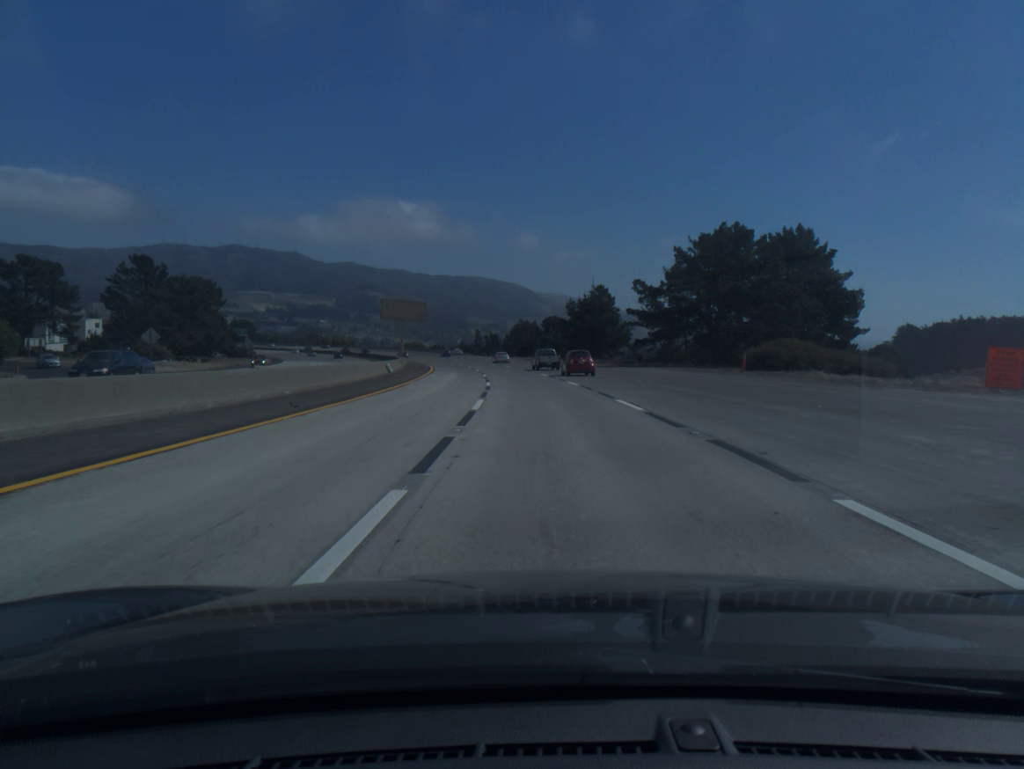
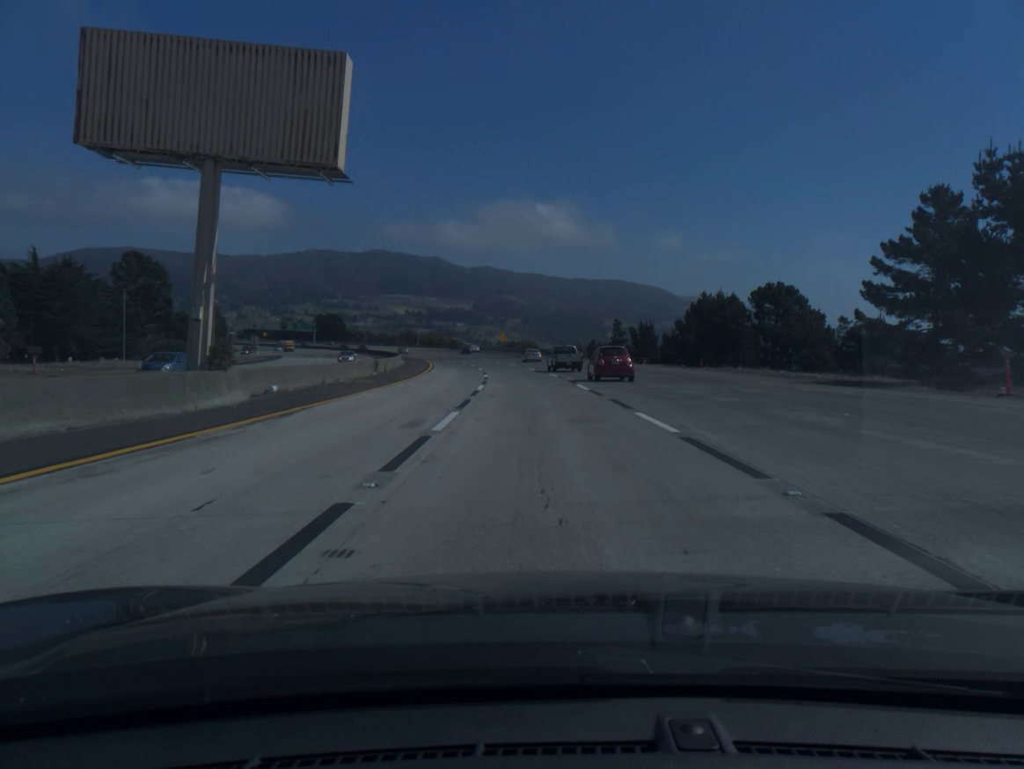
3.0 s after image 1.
(-7.4, +91.3) m; -10°
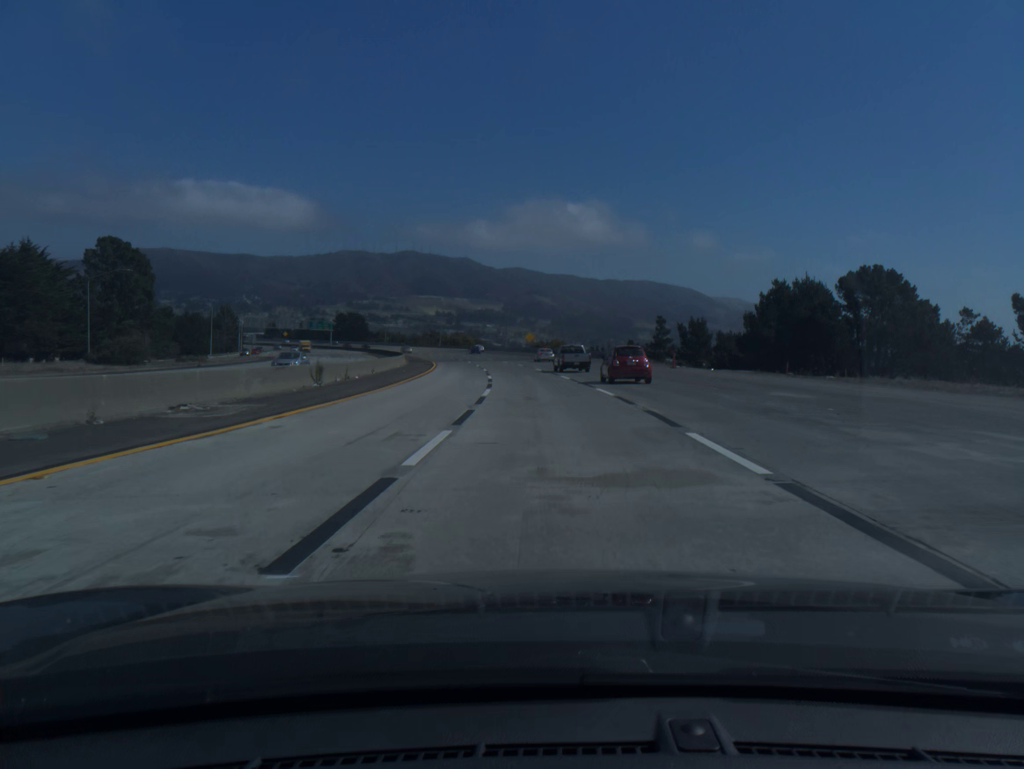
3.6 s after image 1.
(-0.3, +18.4) m; -2°
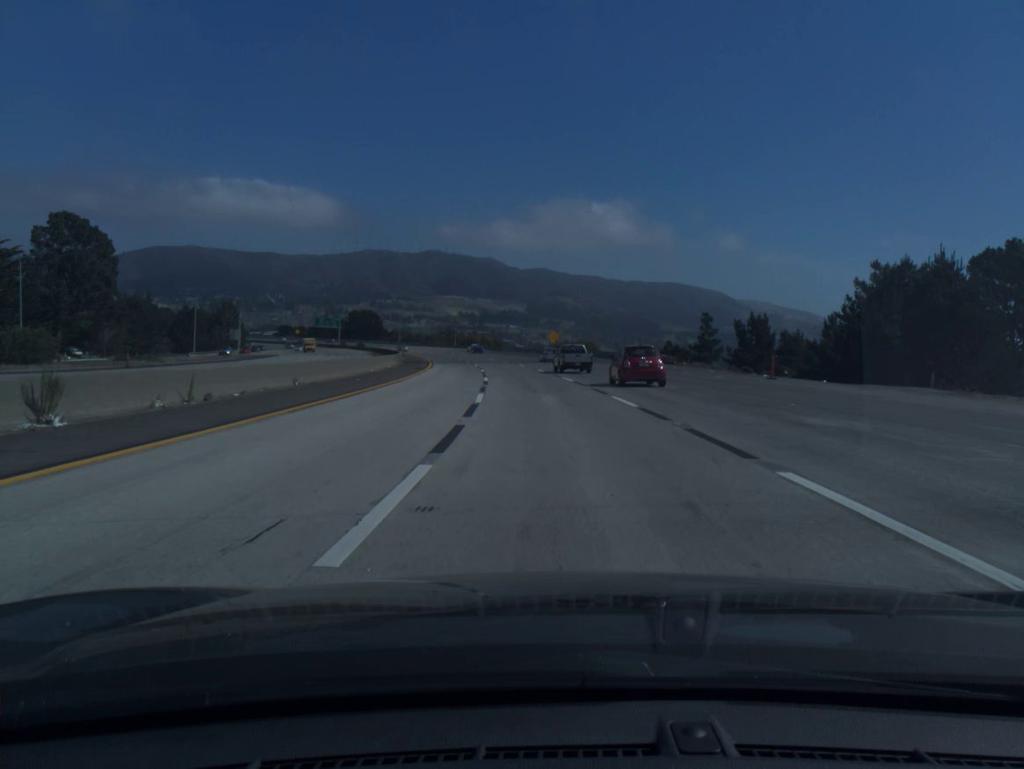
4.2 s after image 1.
(-0.3, +18.3) m; -2°
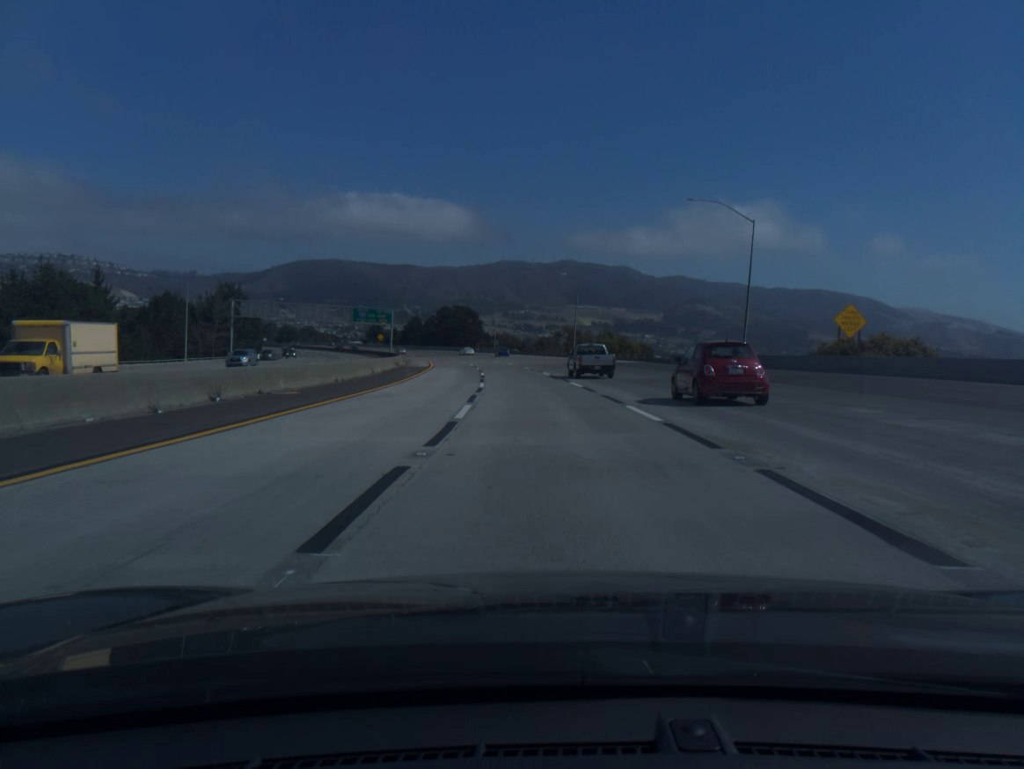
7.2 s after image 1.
(-7.6, +90.5) m; -10°
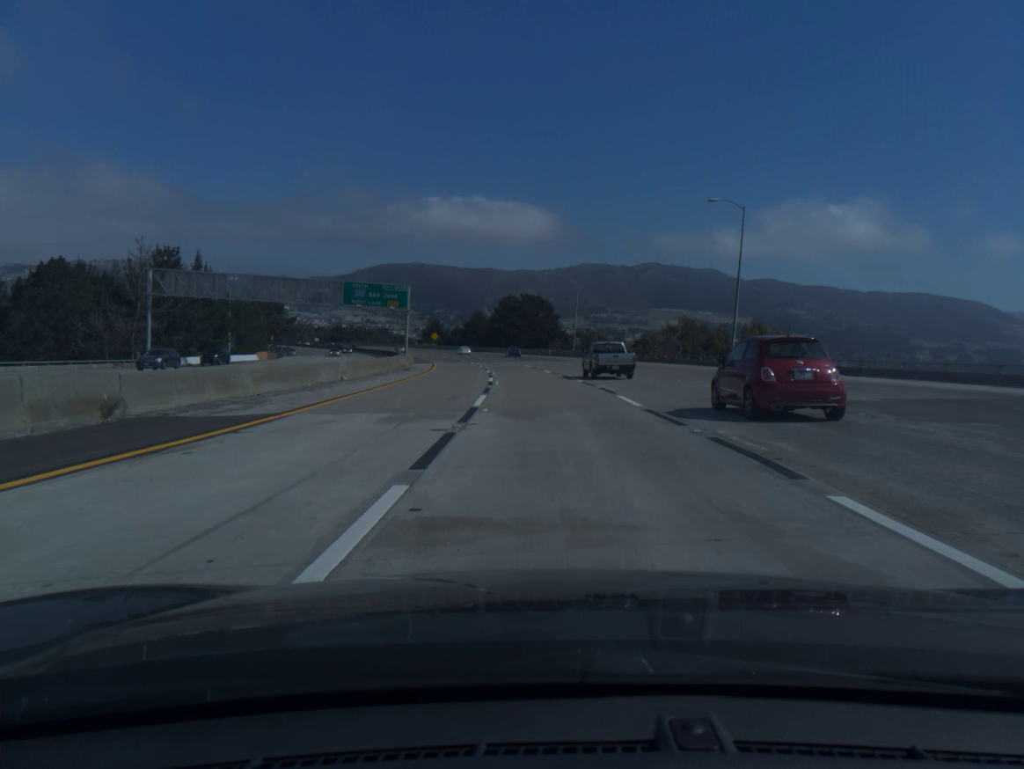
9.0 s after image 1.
(-2.9, +54.5) m; -6°
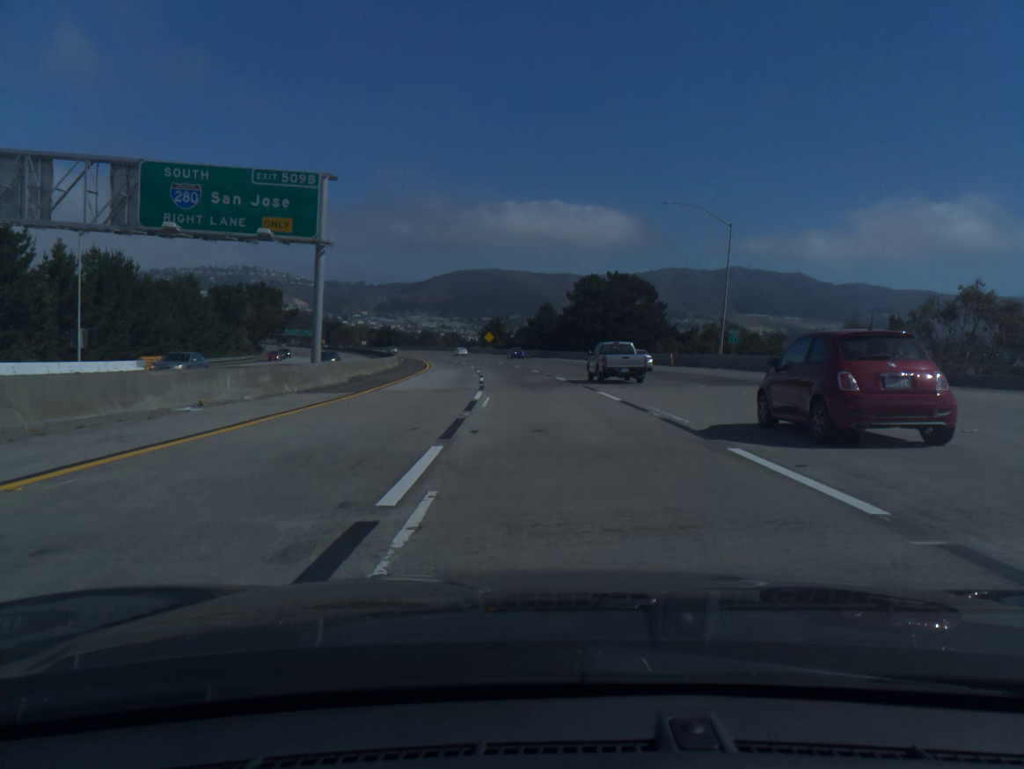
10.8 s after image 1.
(-2.6, +54.6) m; -6°
